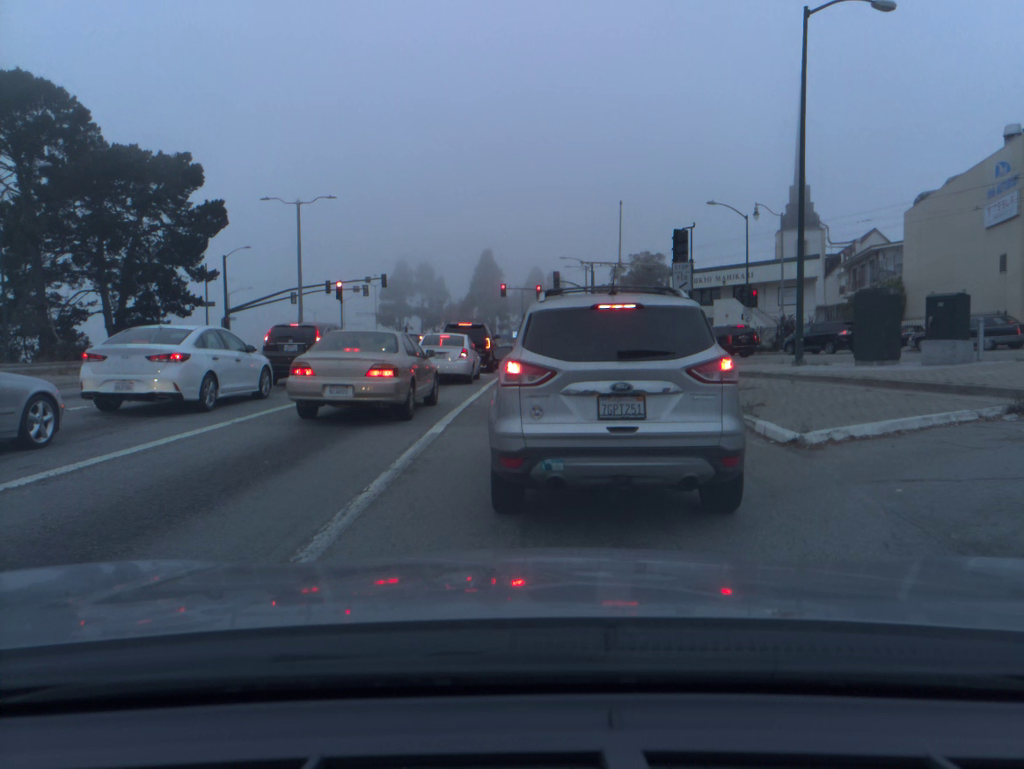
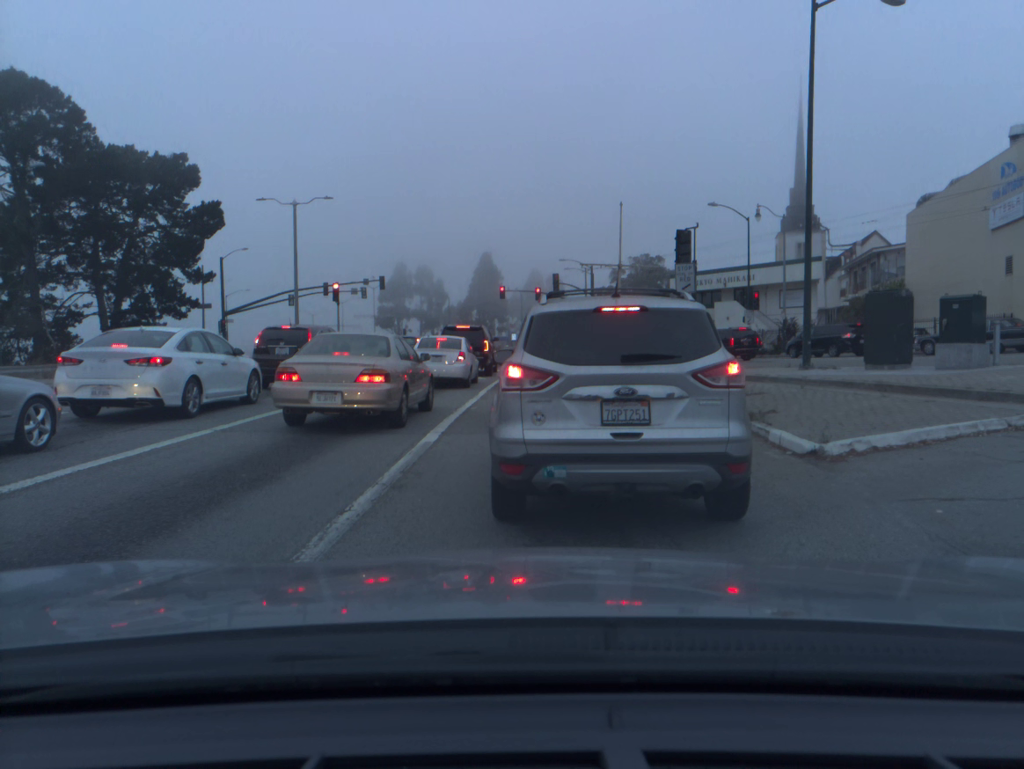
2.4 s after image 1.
(0.0, +0.6) m; 0°
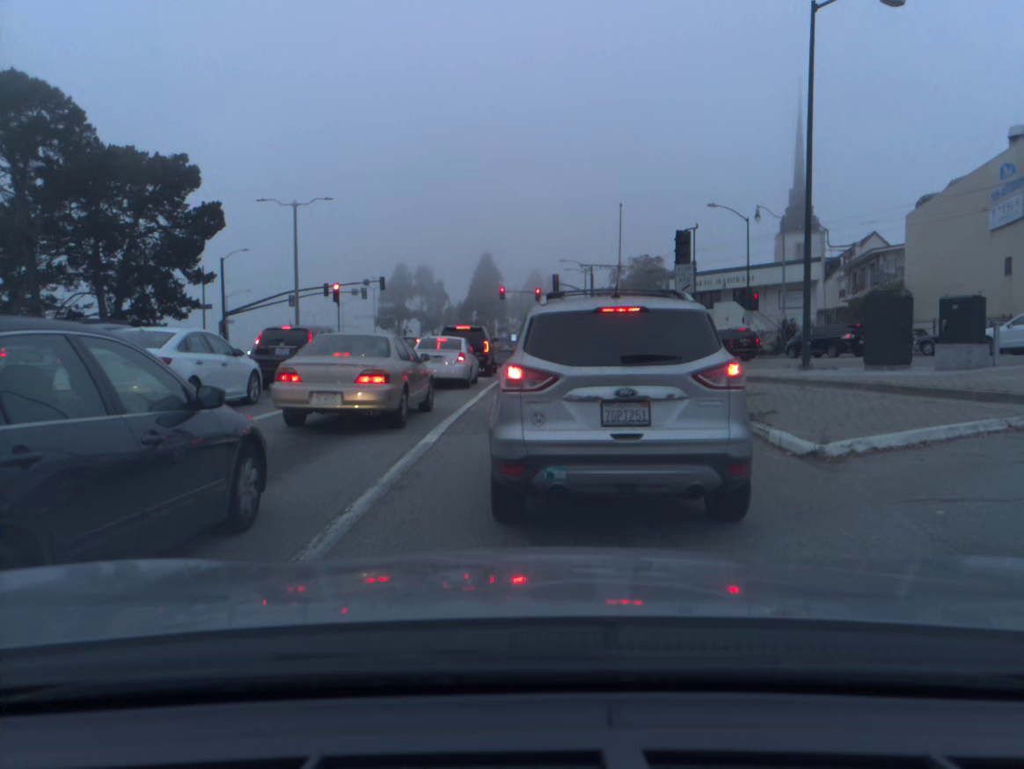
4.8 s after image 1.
(0.0, 0.0) m; 0°
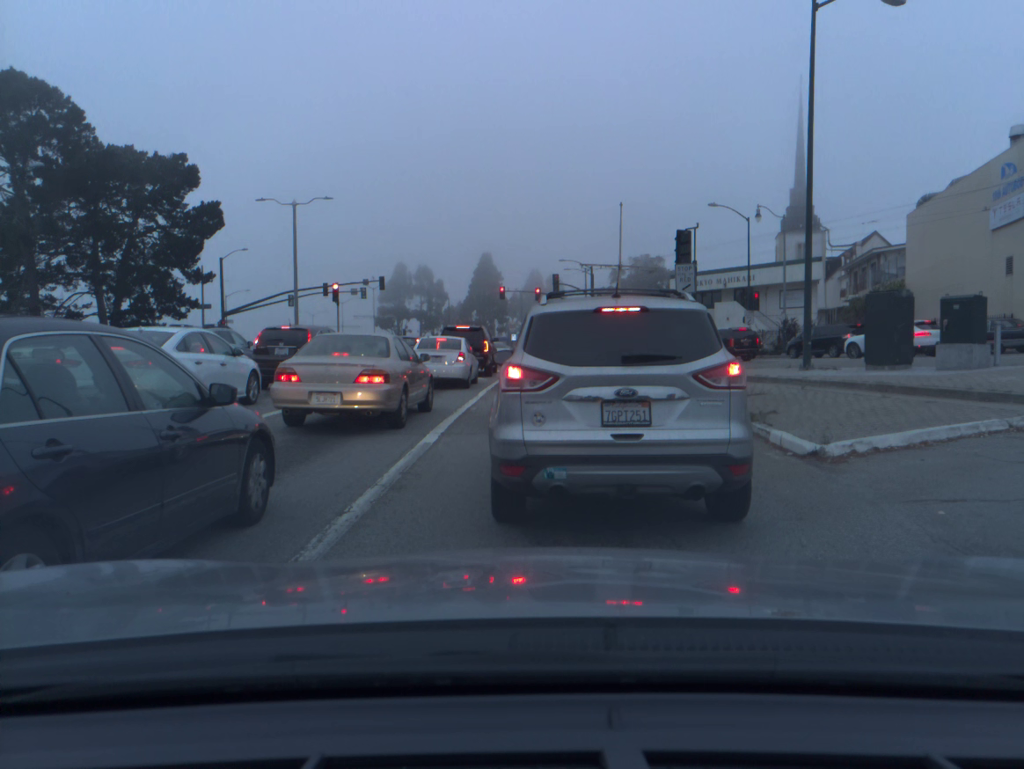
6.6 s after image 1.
(0.0, 0.0) m; 0°
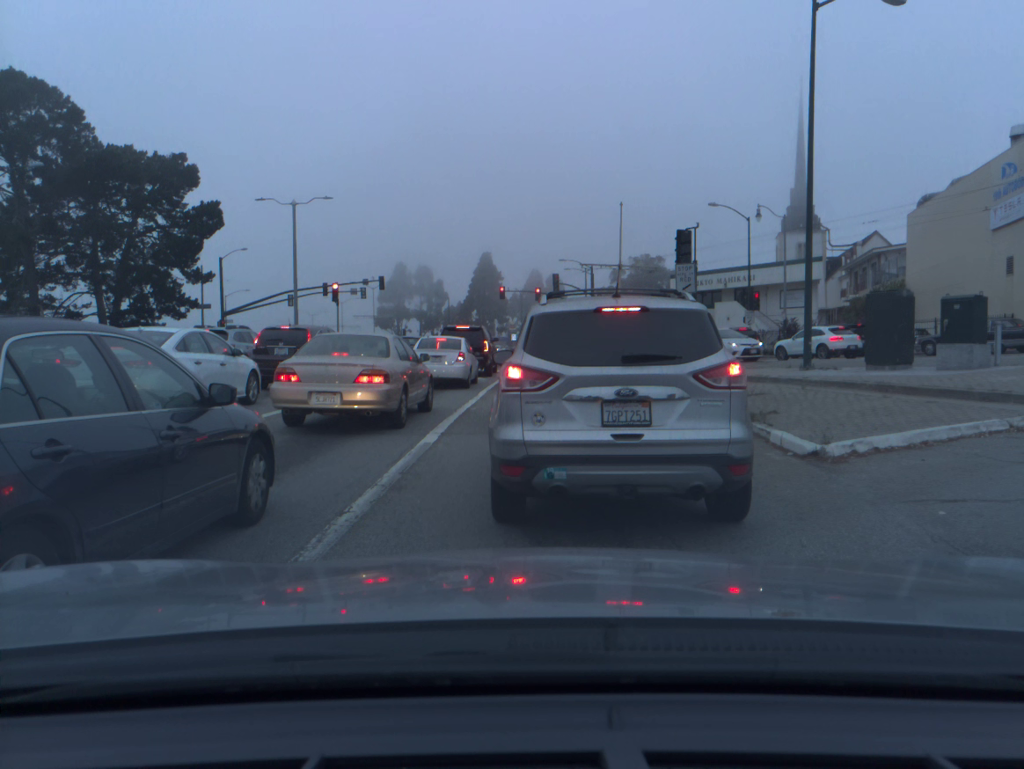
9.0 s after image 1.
(0.0, 0.0) m; 0°
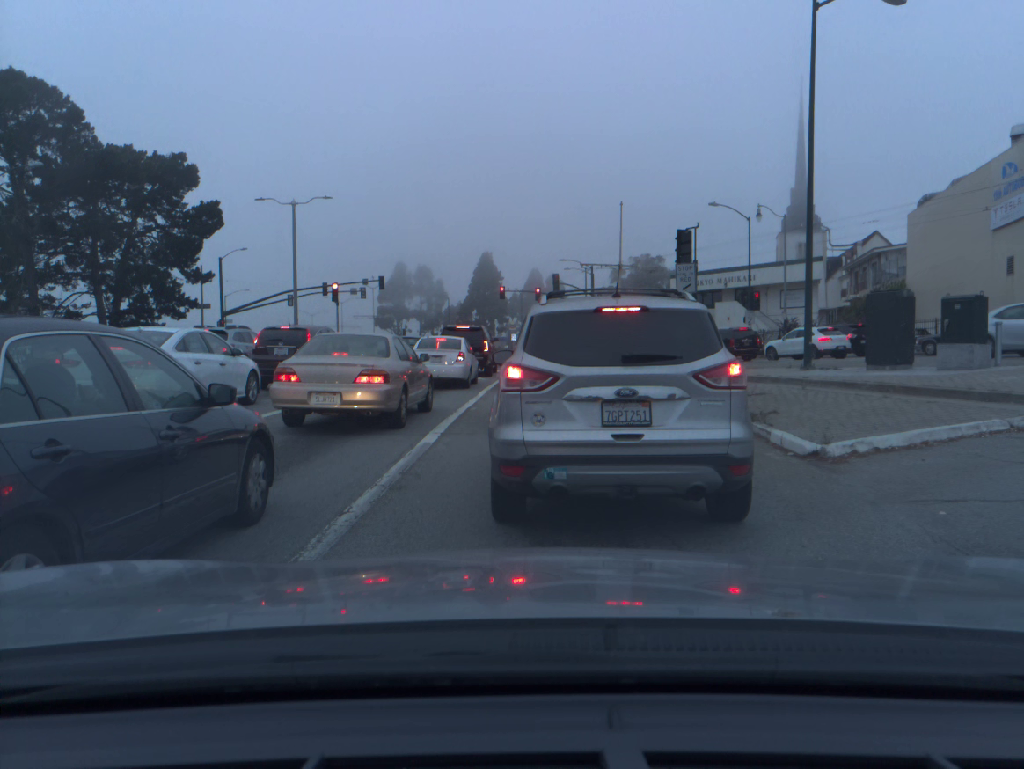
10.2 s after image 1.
(0.0, 0.0) m; 0°
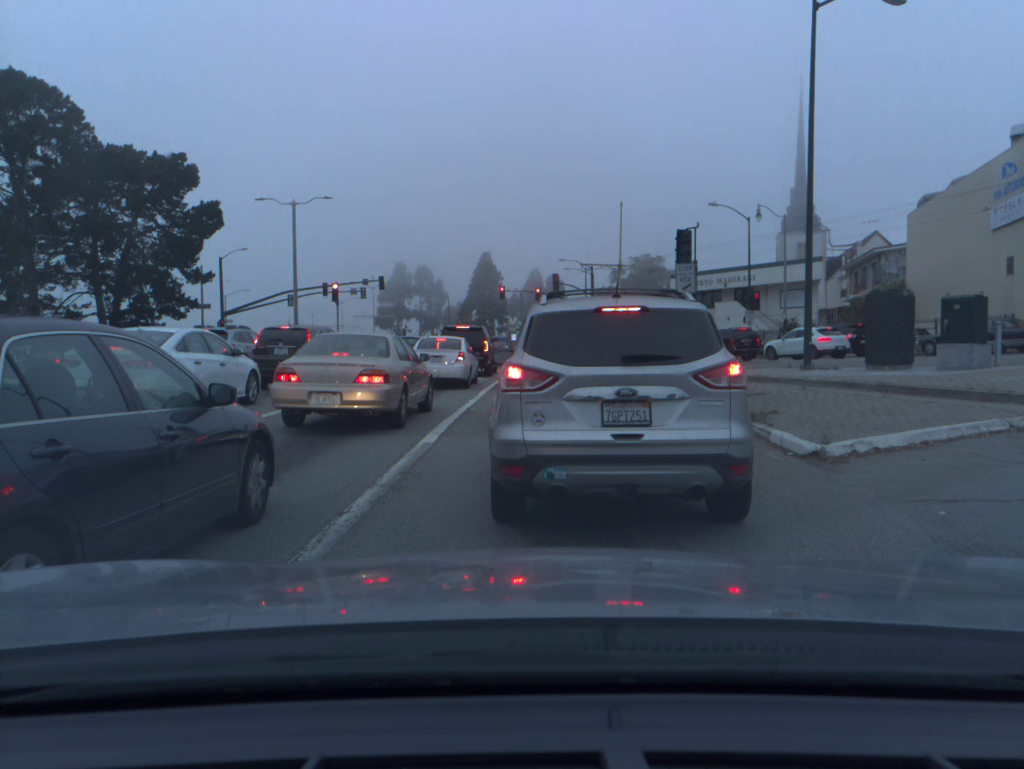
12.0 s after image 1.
(0.0, 0.0) m; 0°
